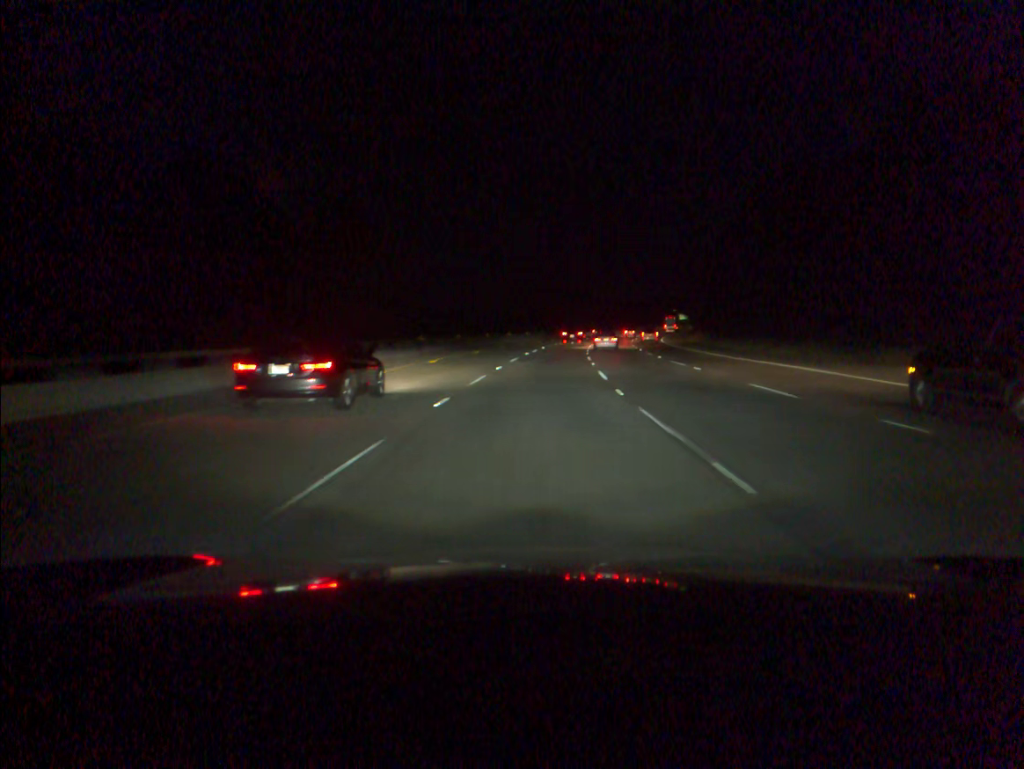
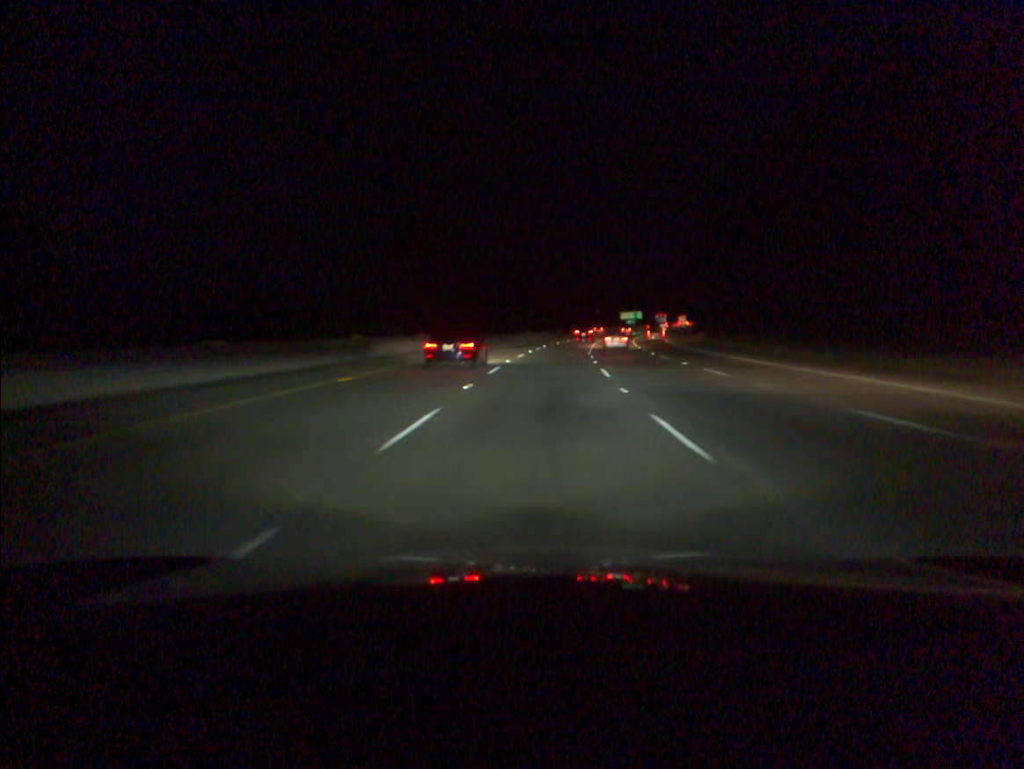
(+3.8, +72.8) m; +6°
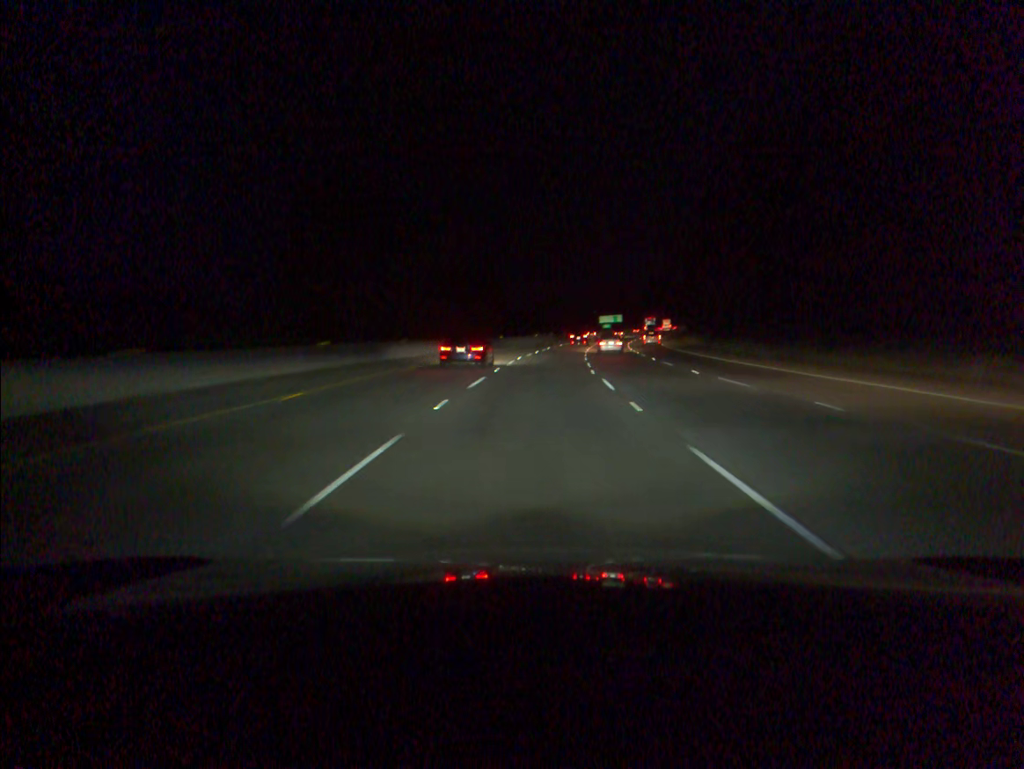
(+0.3, +18.2) m; +2°
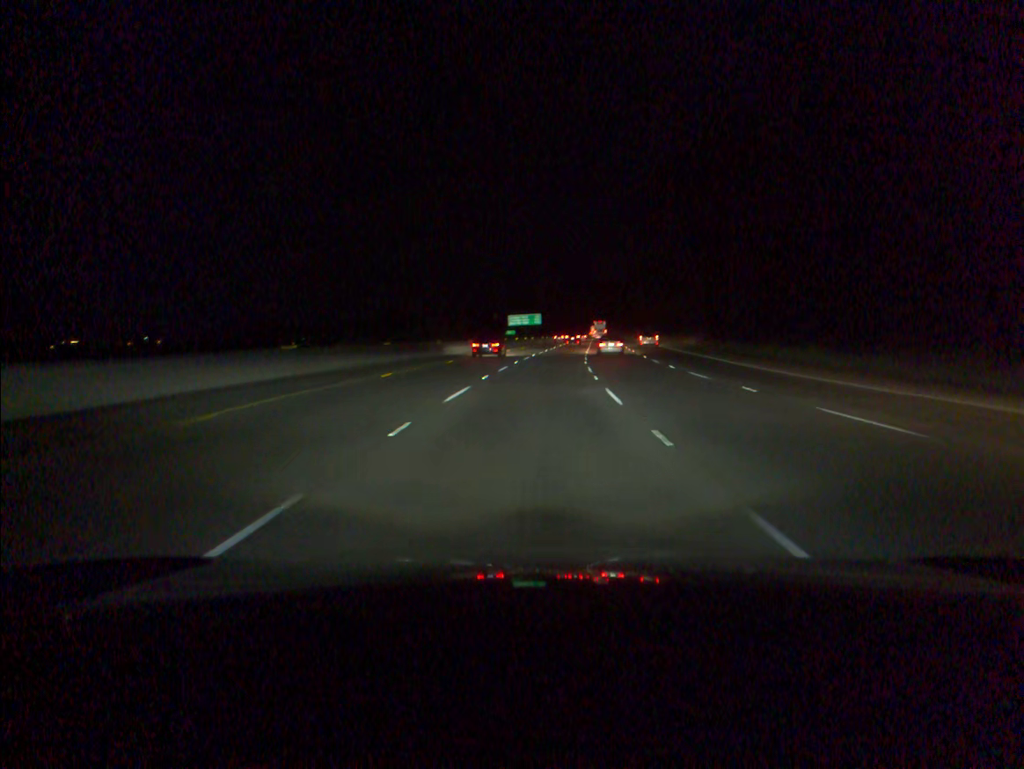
(+5.7, +90.8) m; +7°
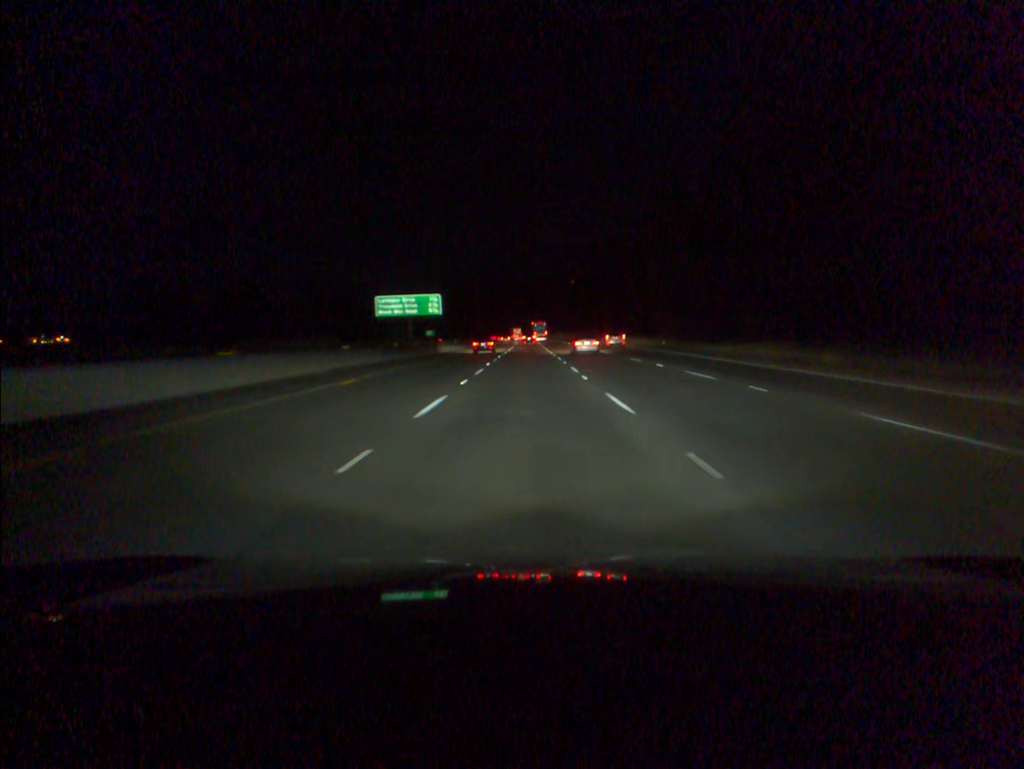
(+5.1, +90.4) m; +5°
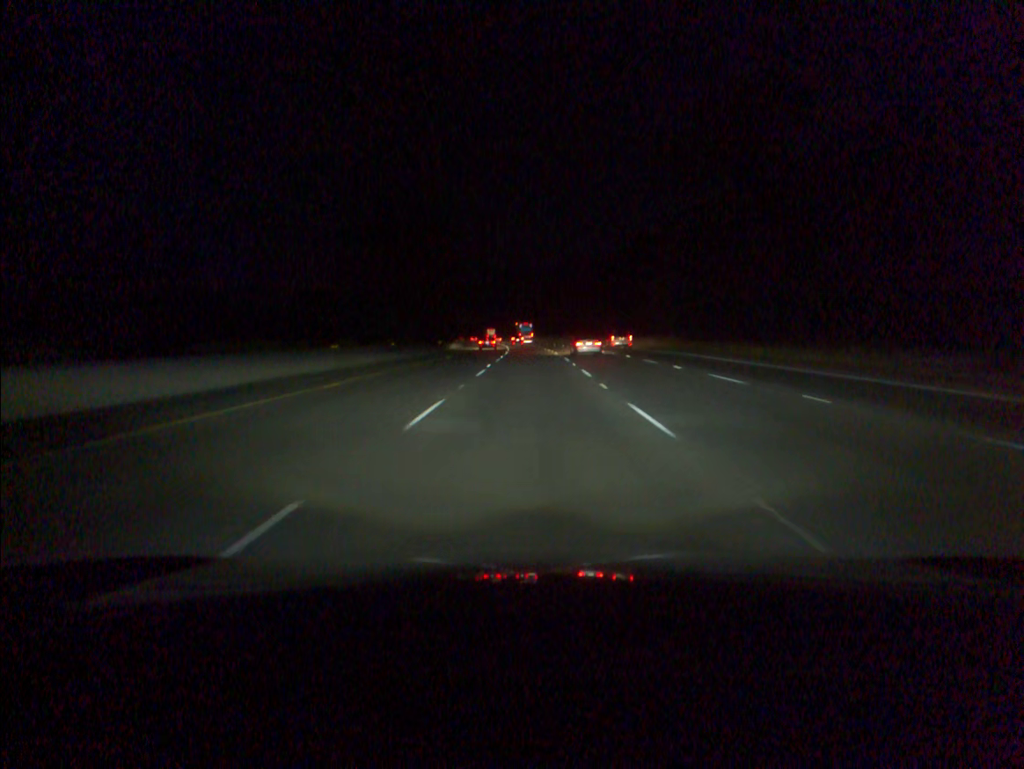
(-0.3, +90.4) m; 0°
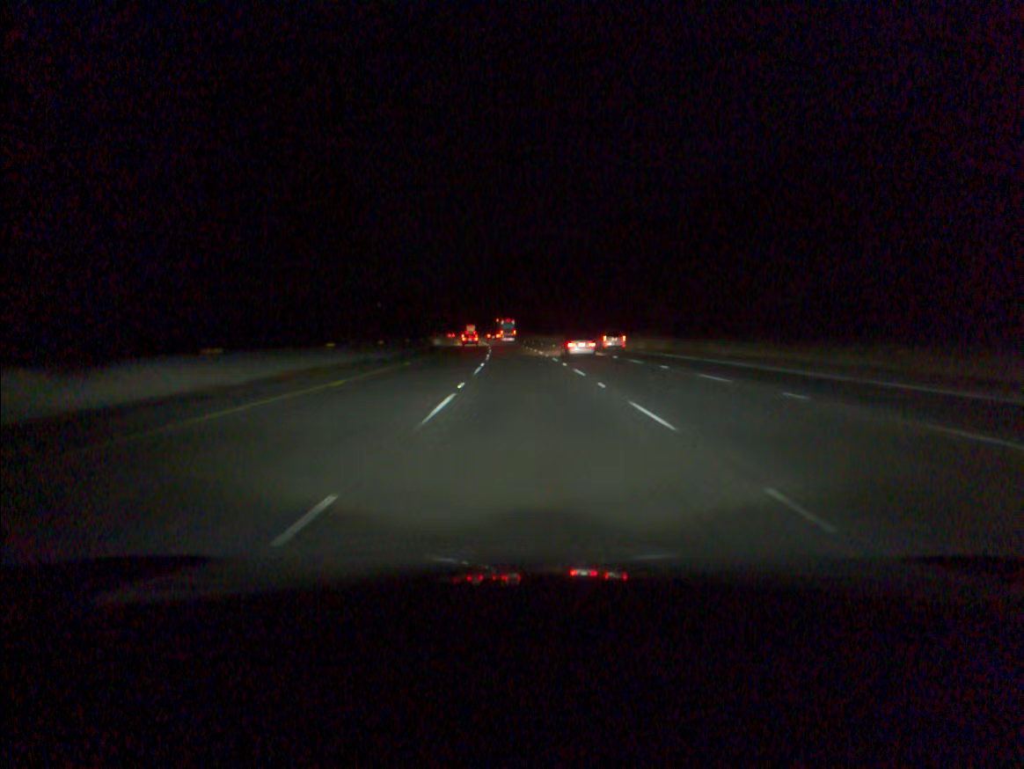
(-0.4, +72.4) m; -1°
